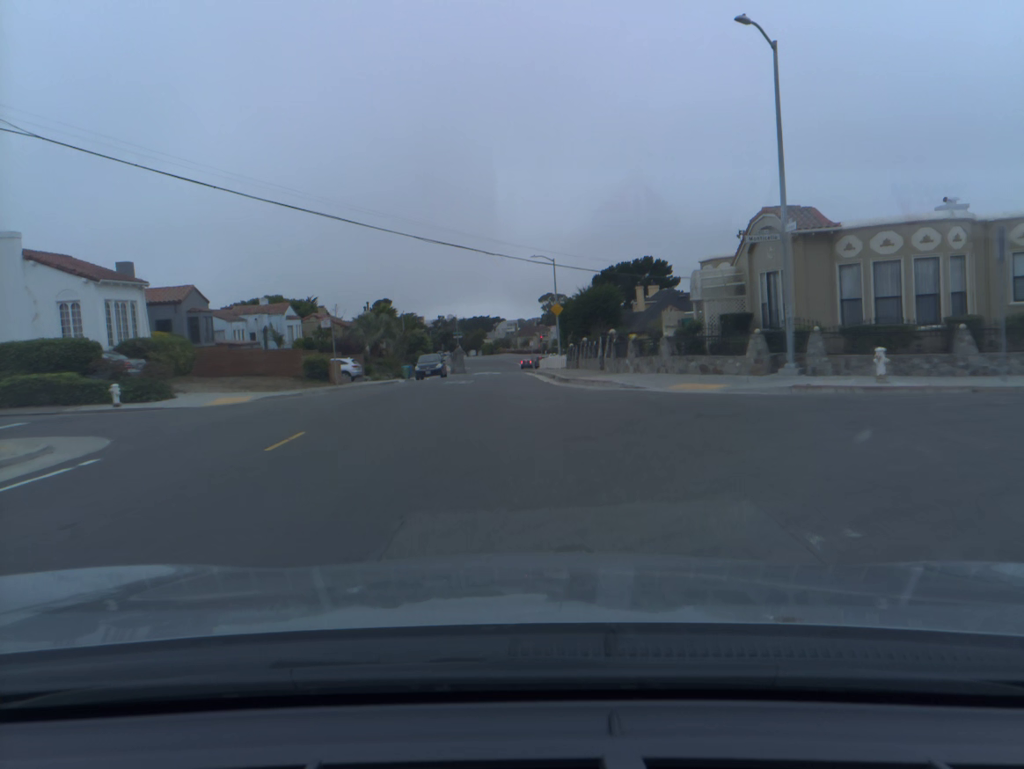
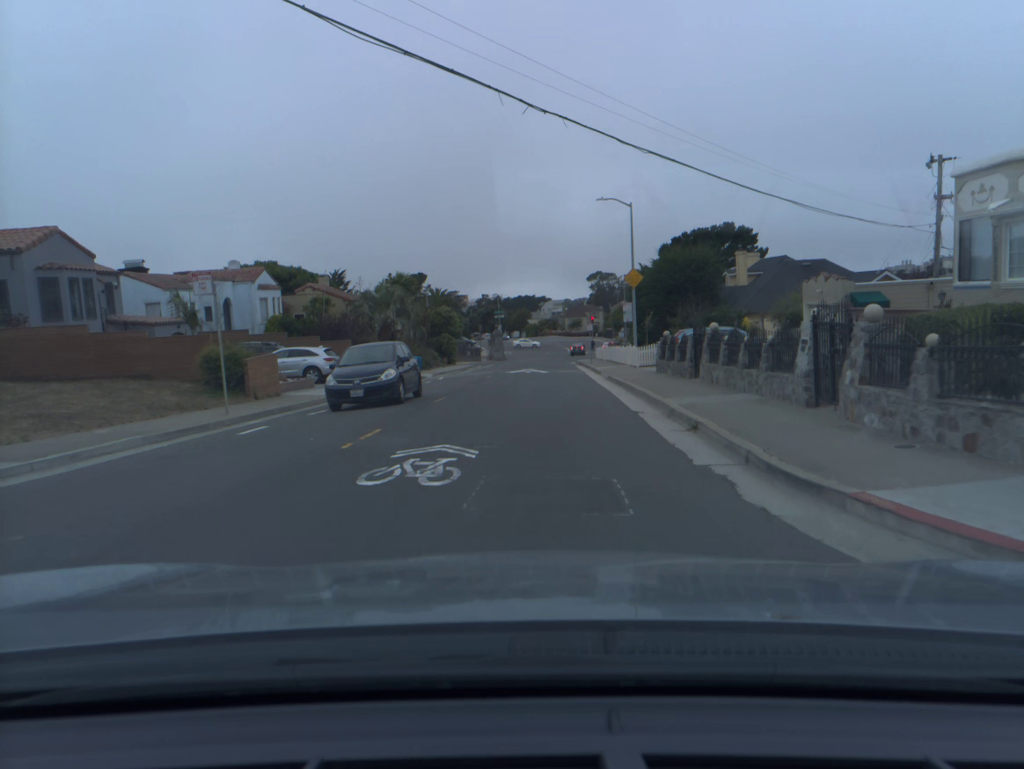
(-0.6, +19.0) m; -3°
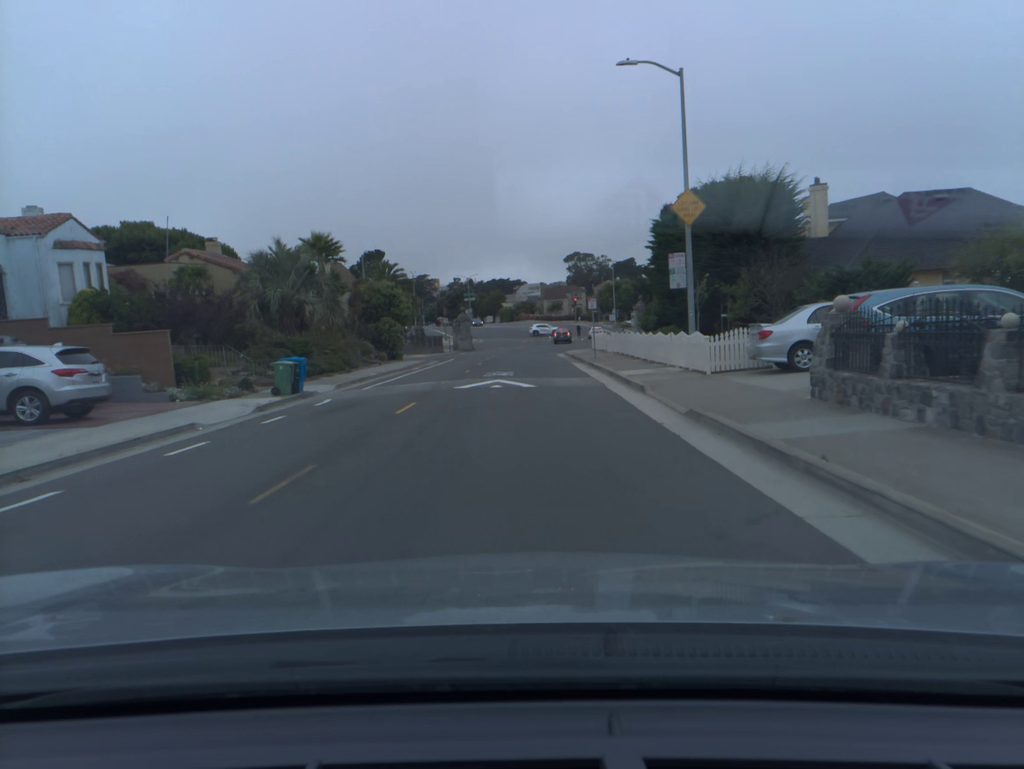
(+0.1, +18.5) m; +1°
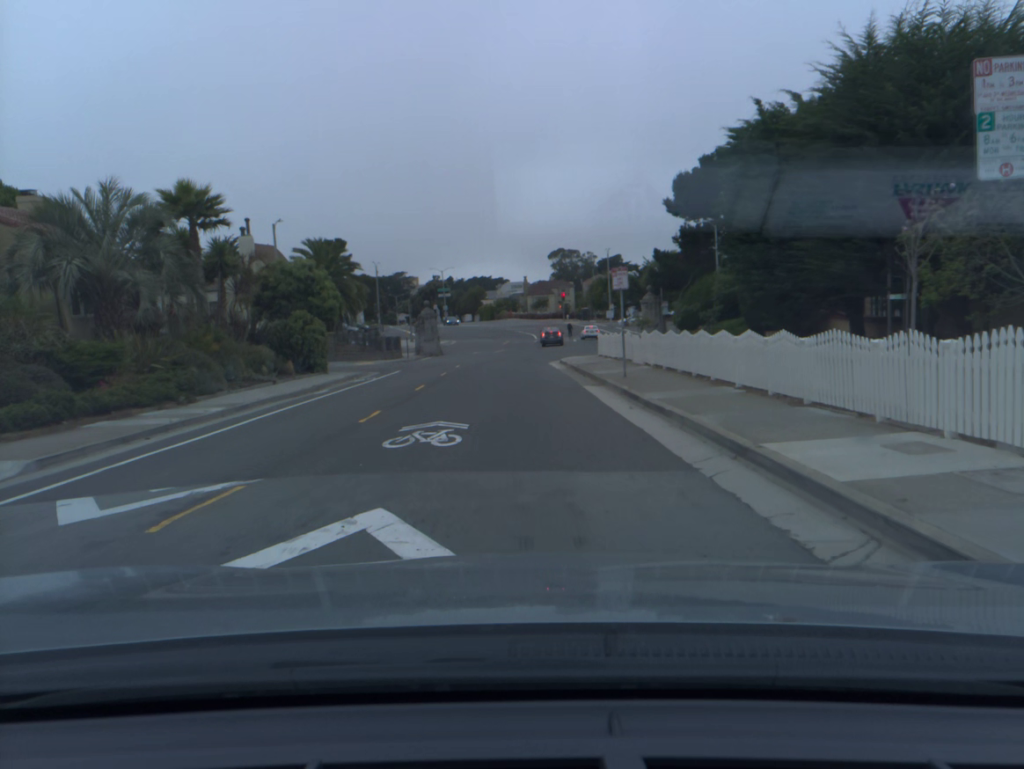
(+0.2, +16.0) m; +1°
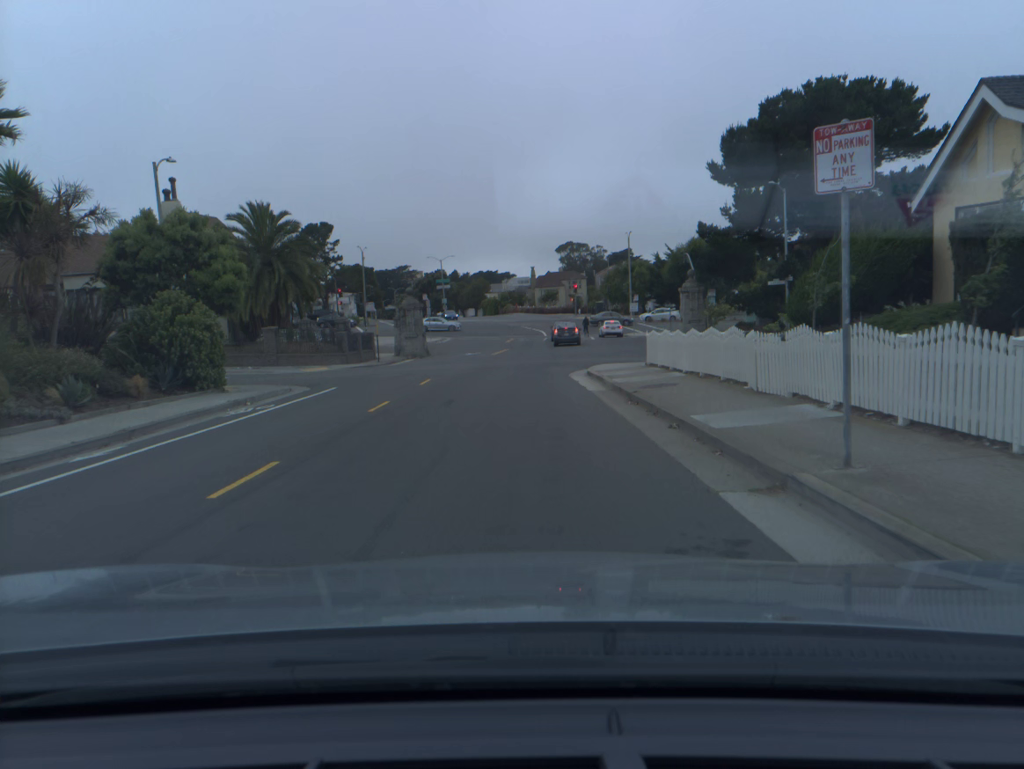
(-0.1, +13.8) m; -1°
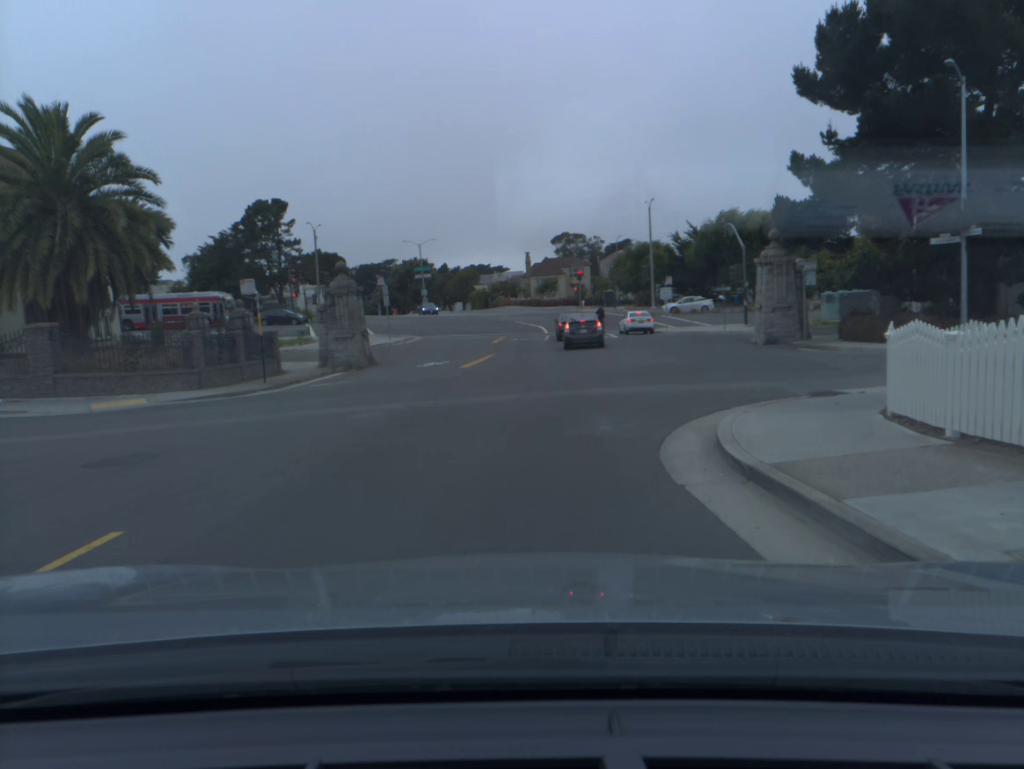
(0.0, +18.0) m; +1°
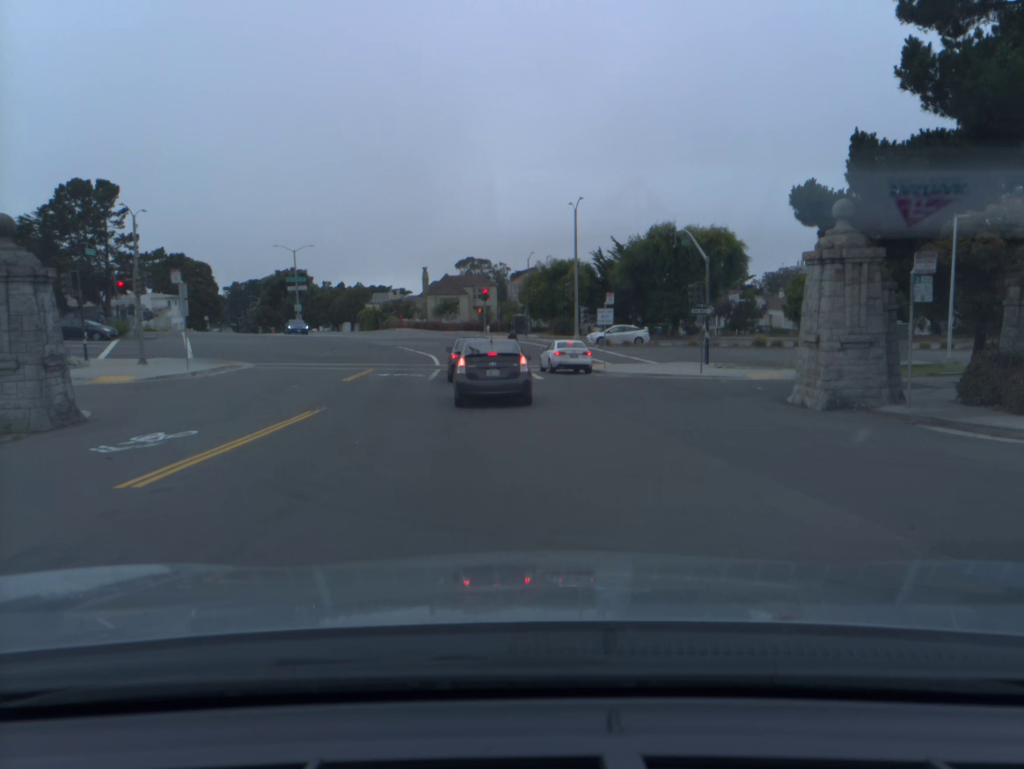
(+0.9, +16.6) m; +7°
